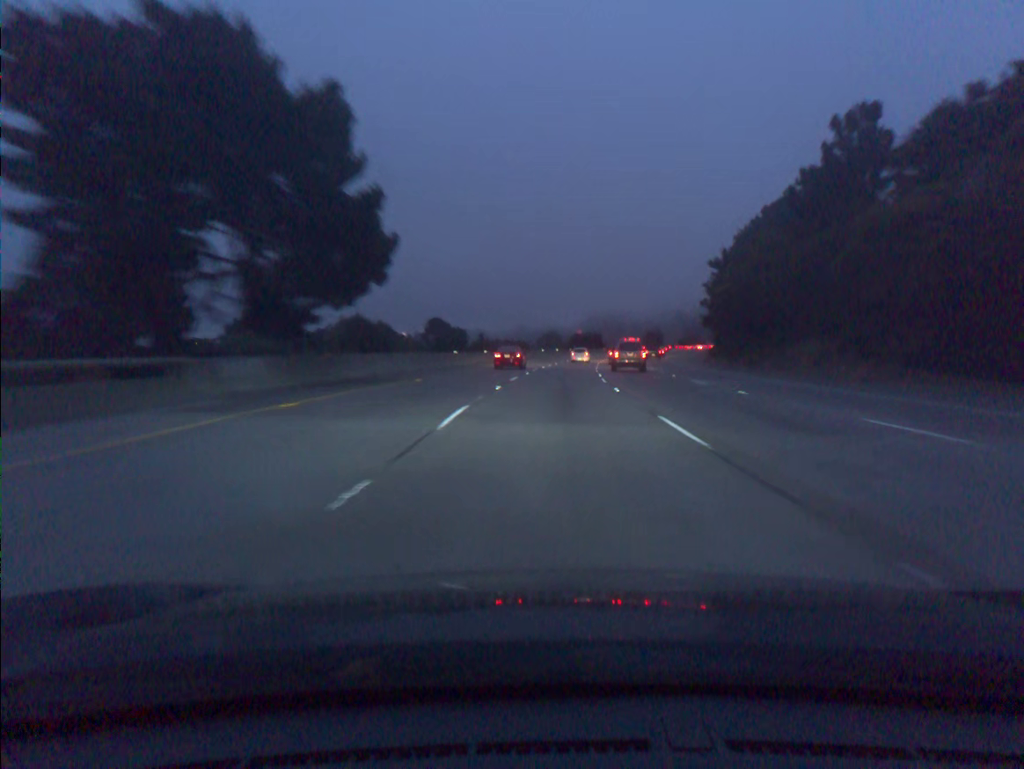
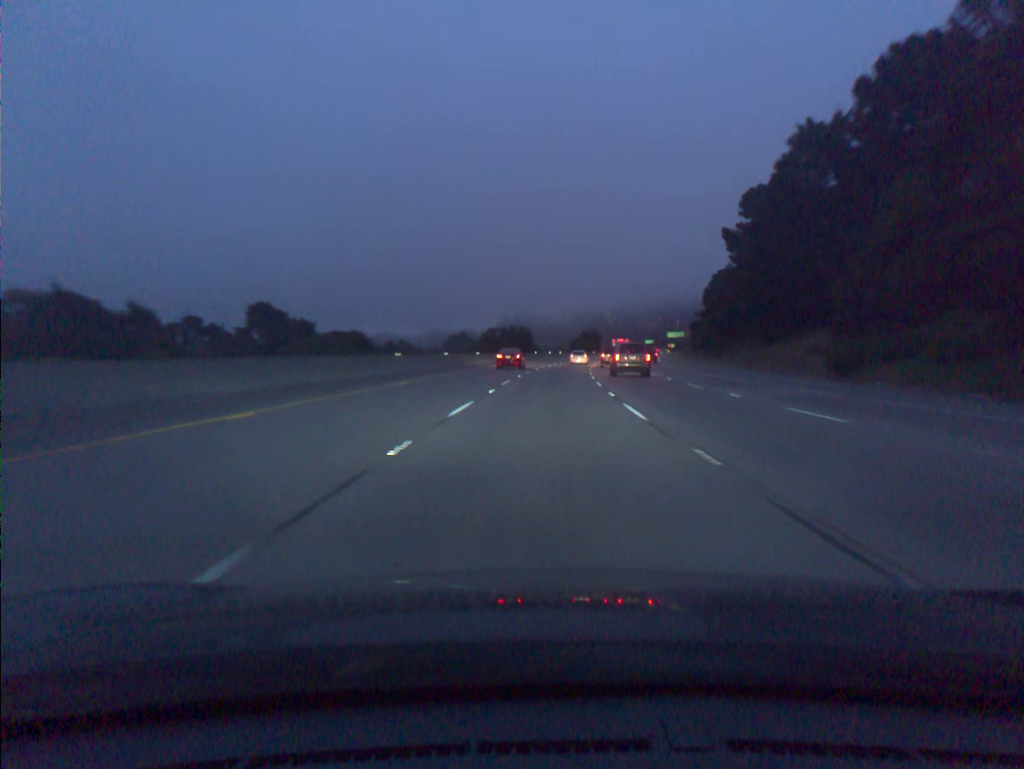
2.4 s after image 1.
(+4.1, +74.0) m; +6°
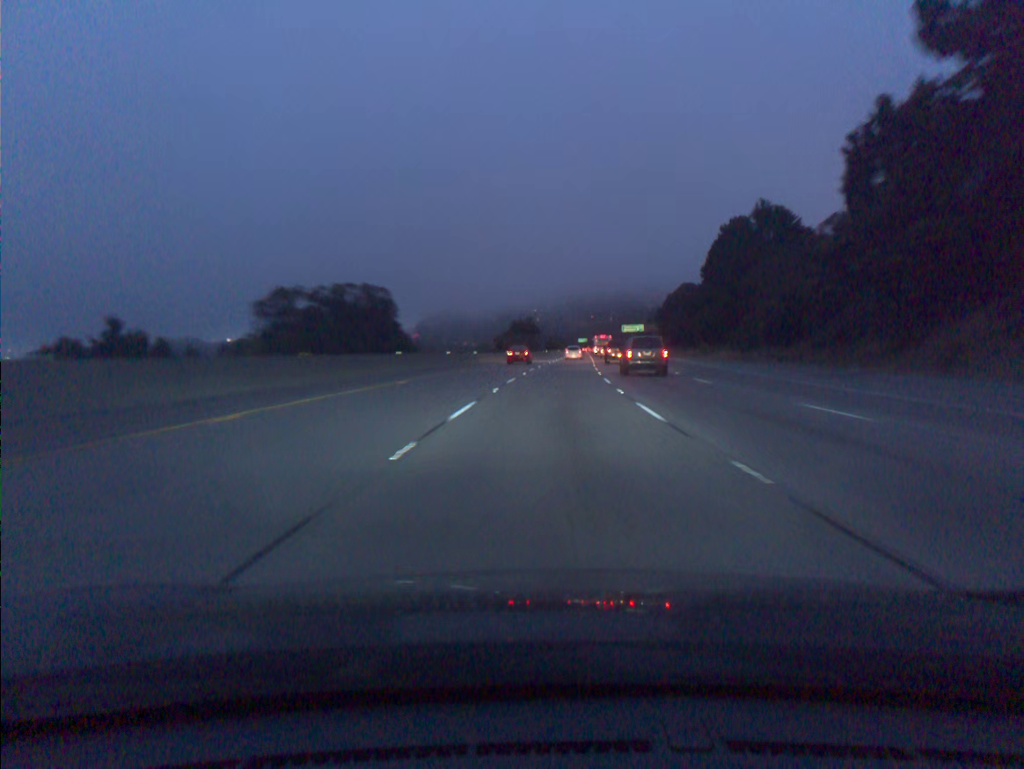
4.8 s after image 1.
(+3.3, +74.1) m; +5°
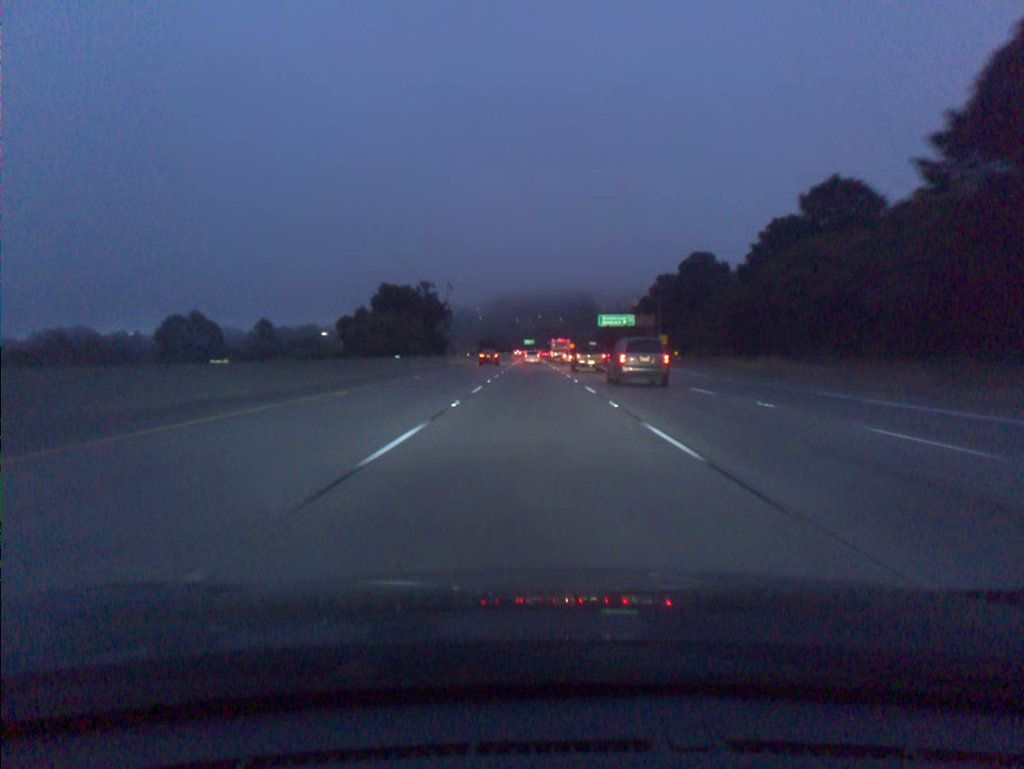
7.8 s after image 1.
(+4.6, +92.5) m; +4°
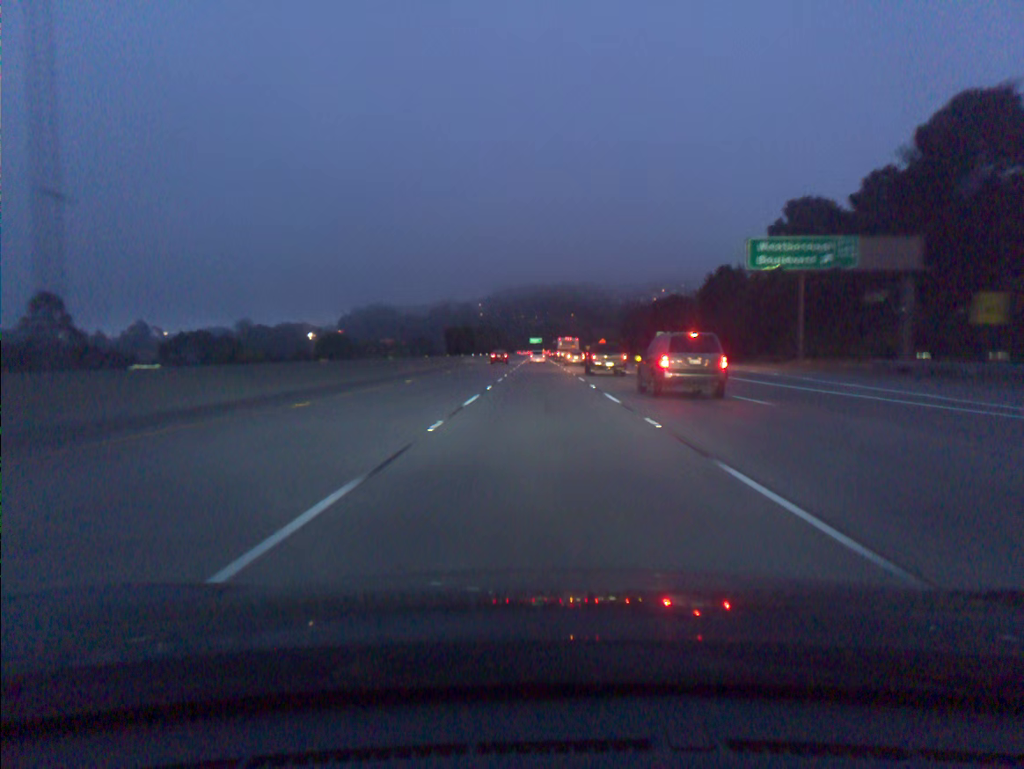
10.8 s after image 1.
(-0.7, +92.6) m; -1°
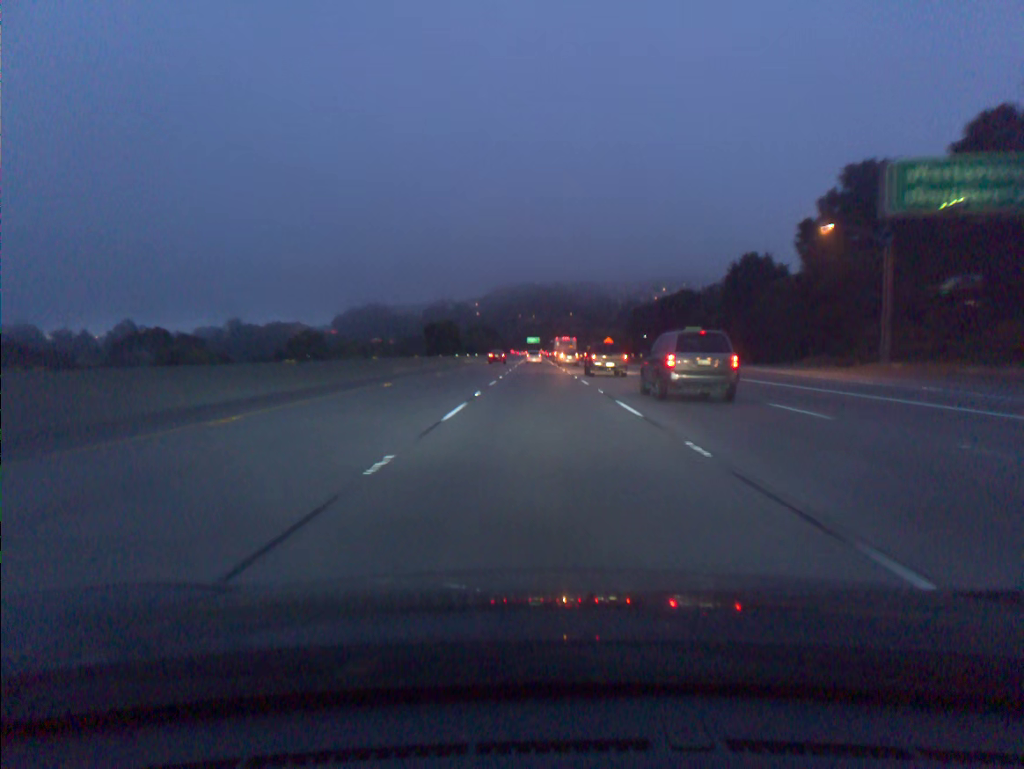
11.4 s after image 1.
(0.0, +18.5) m; 0°
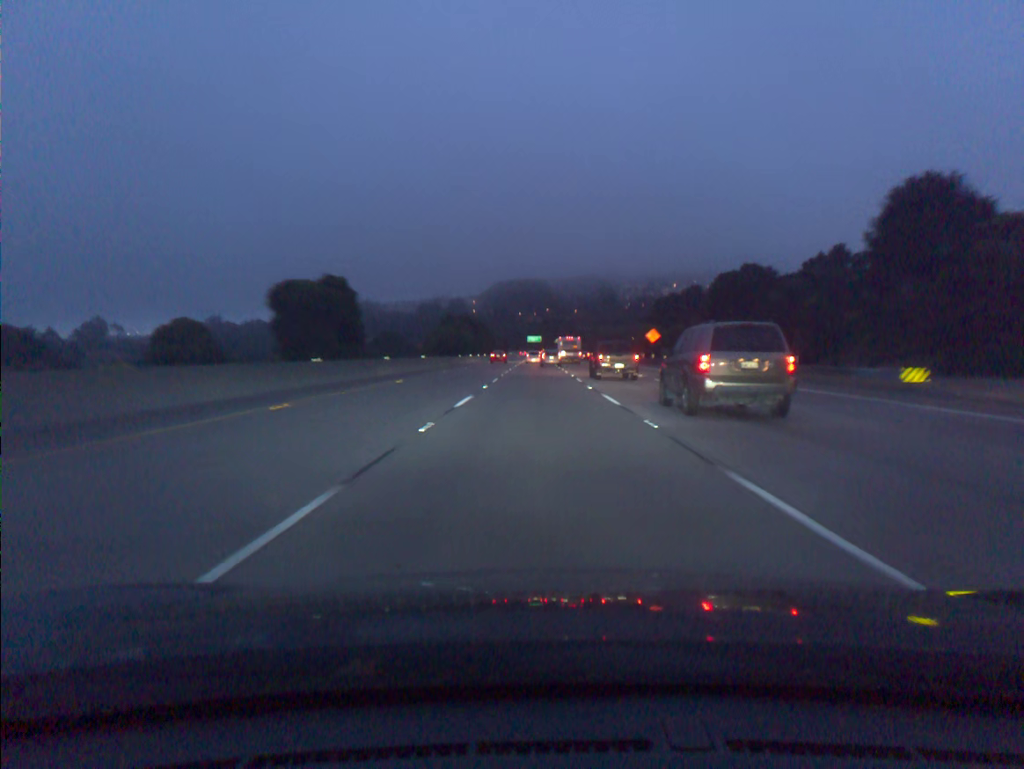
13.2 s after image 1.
(+0.1, +55.4) m; 0°
